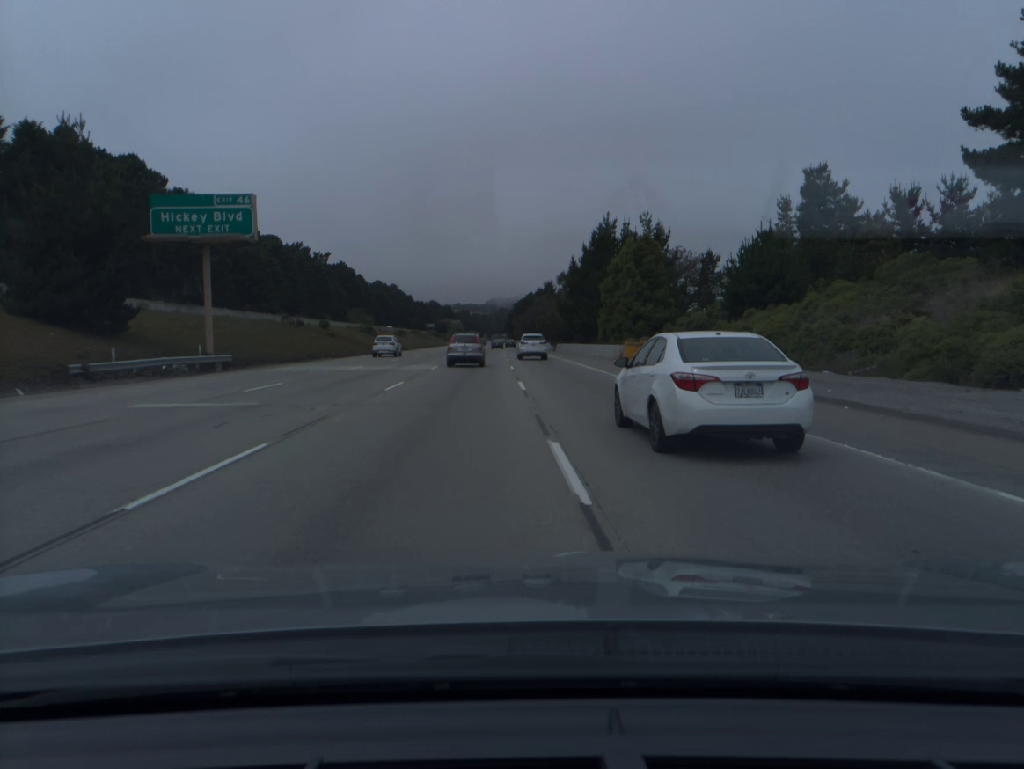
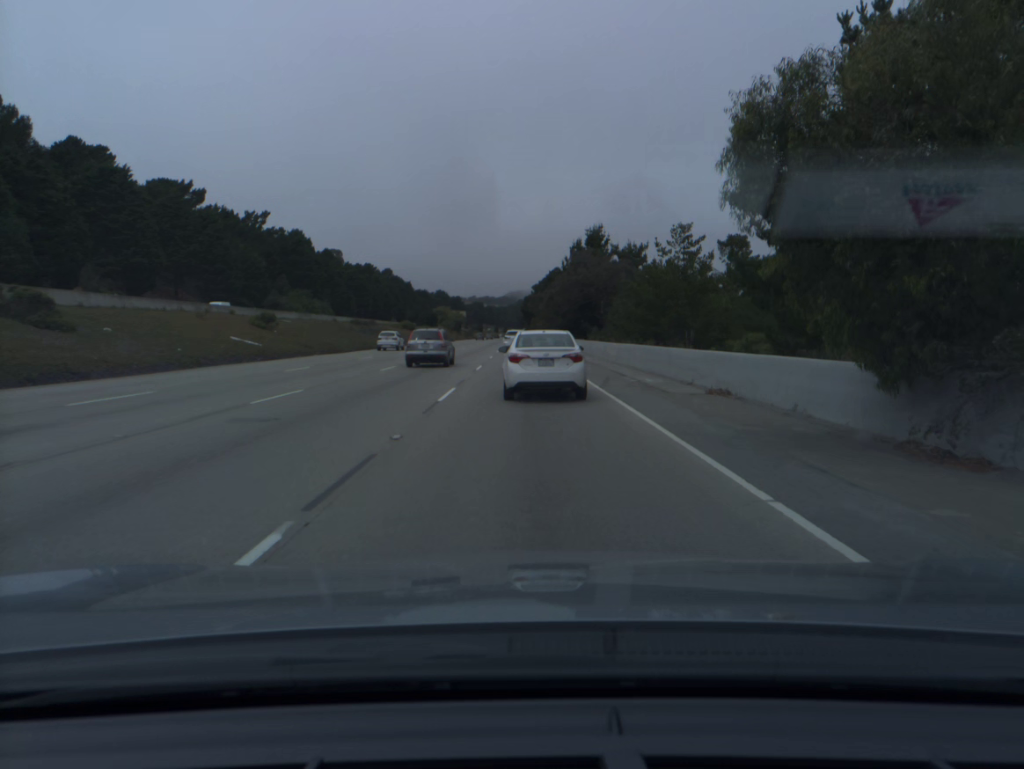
(-0.6, +92.9) m; -1°
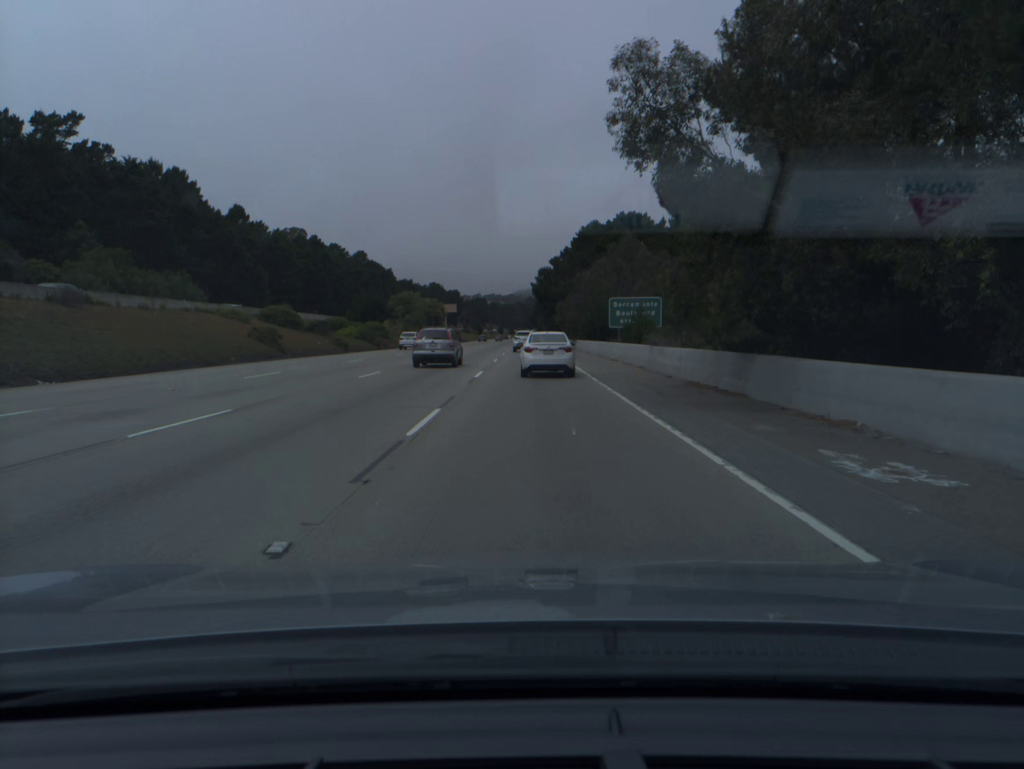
(-0.8, +92.9) m; -1°
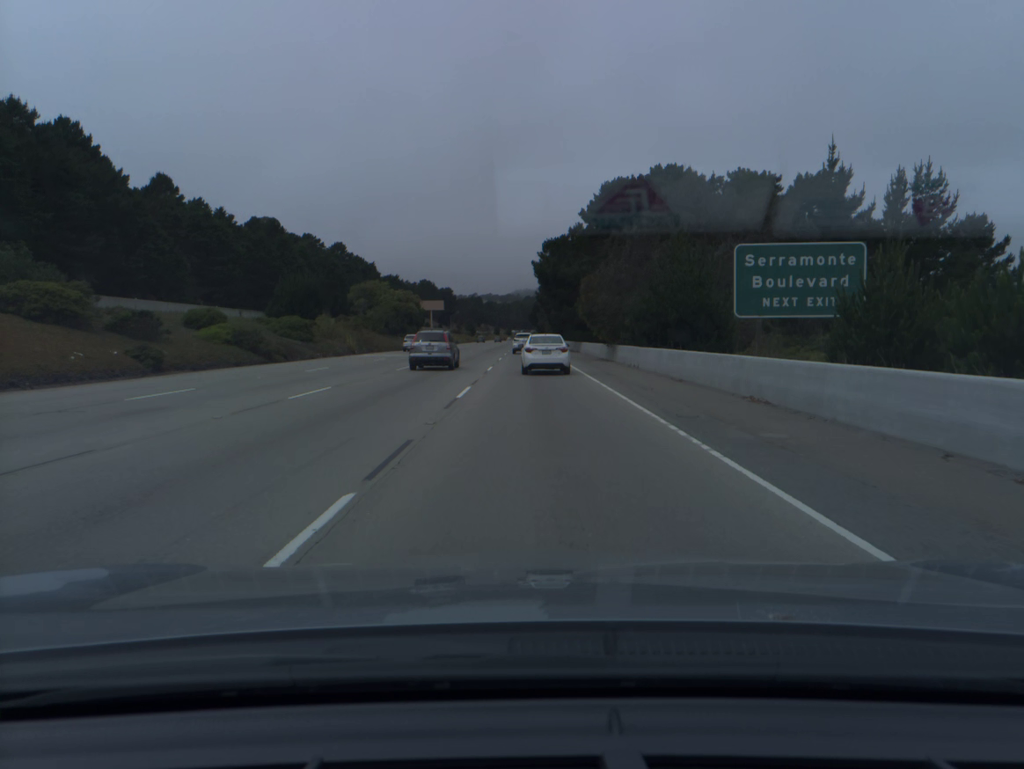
(0.0, +36.8) m; 0°
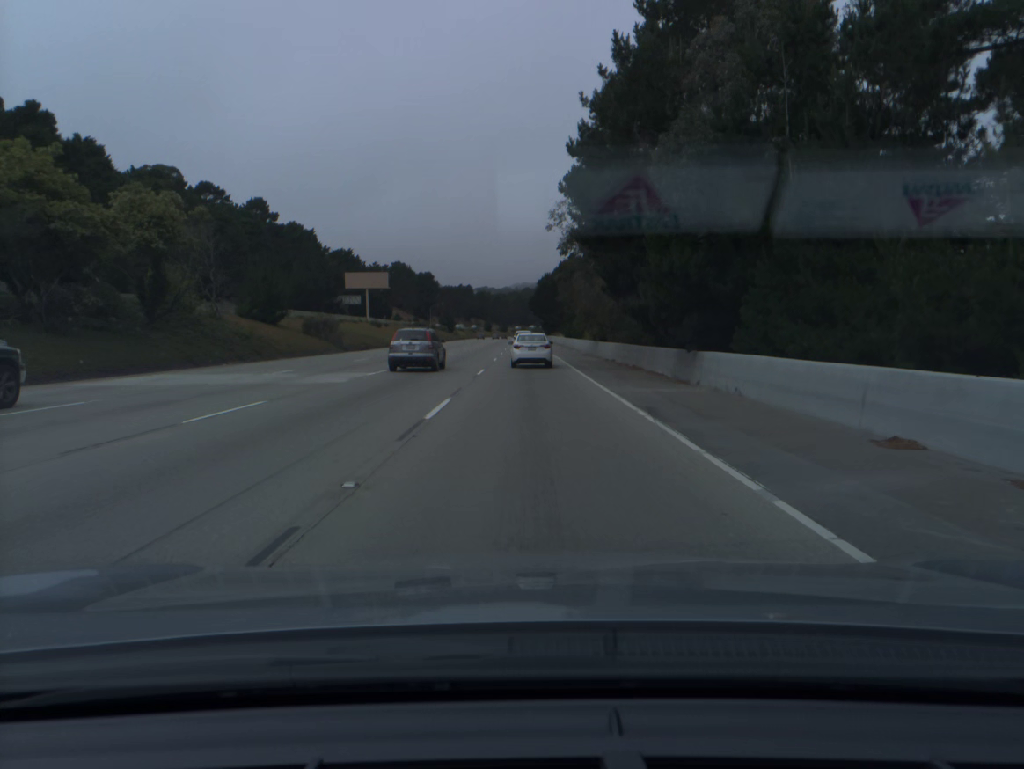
(+0.3, +92.4) m; 0°
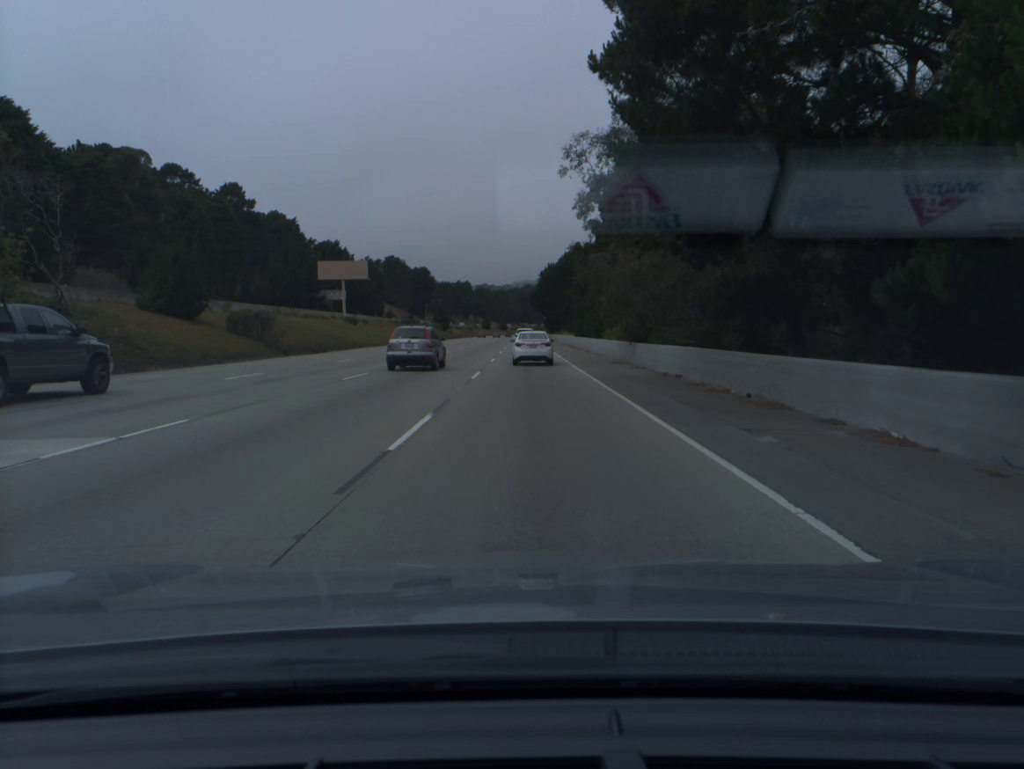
(0.0, +18.3) m; 0°
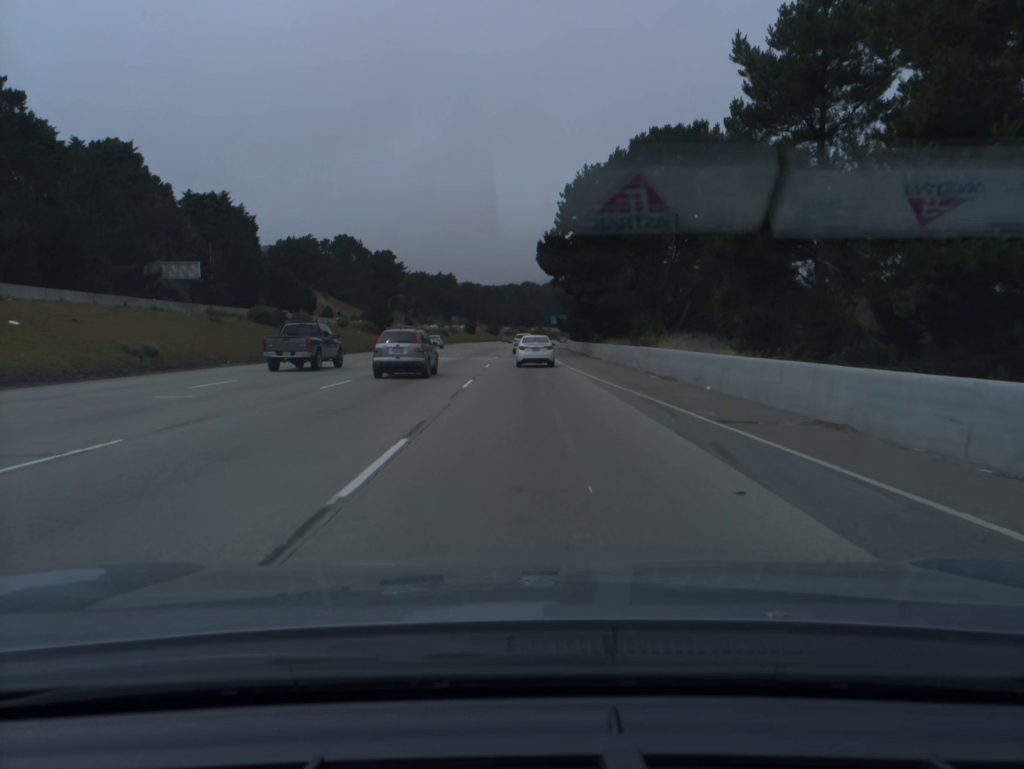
(-0.1, +89.9) m; 0°
